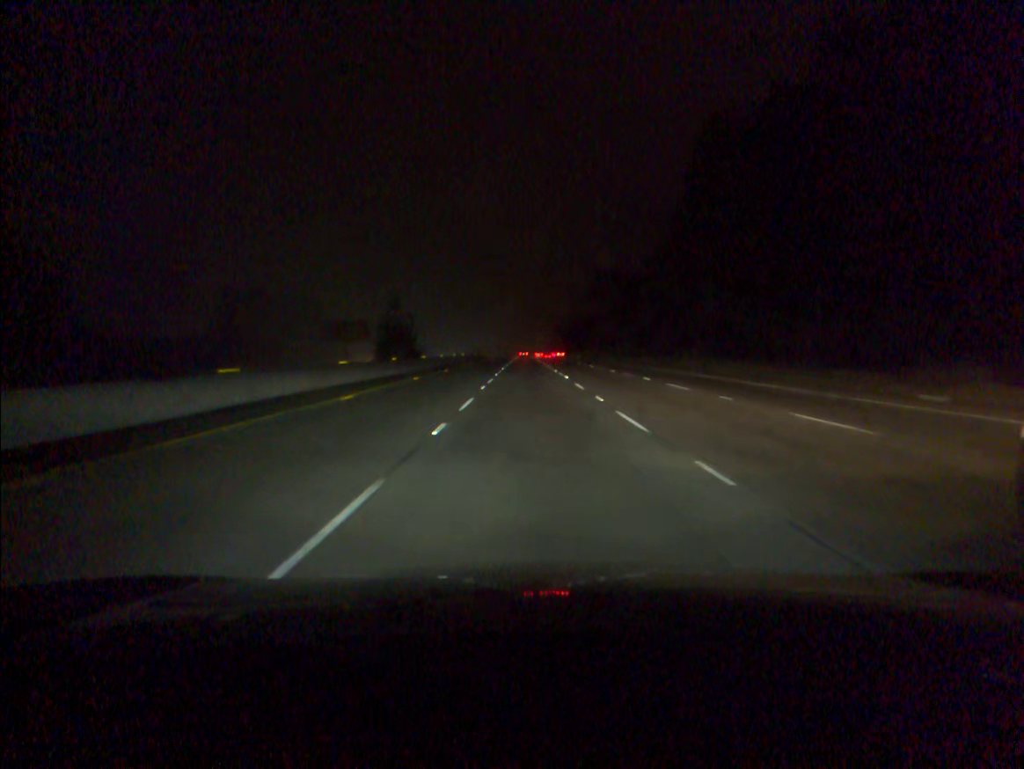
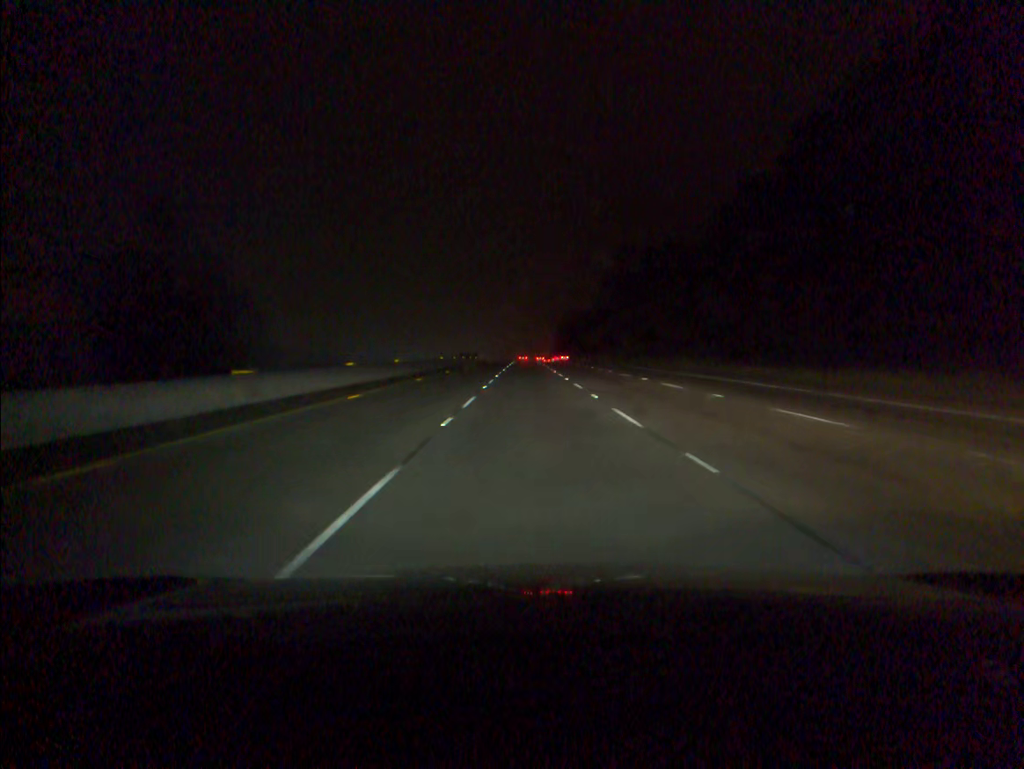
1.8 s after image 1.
(0.0, +57.3) m; 0°
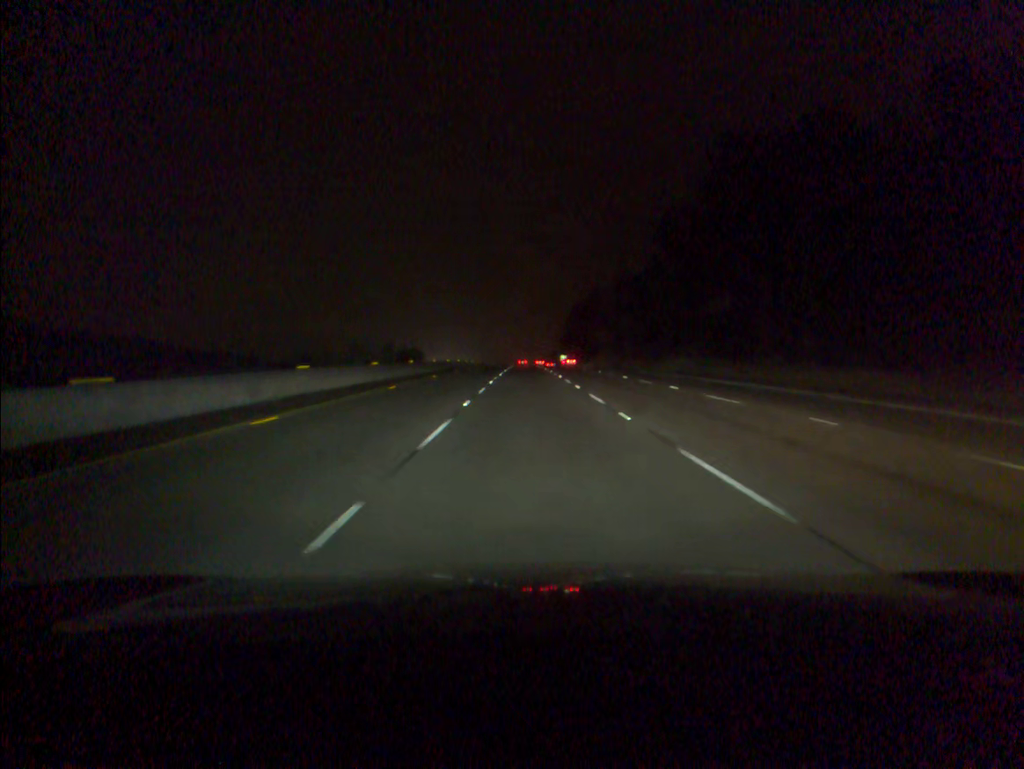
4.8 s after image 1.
(0.0, +95.7) m; 0°
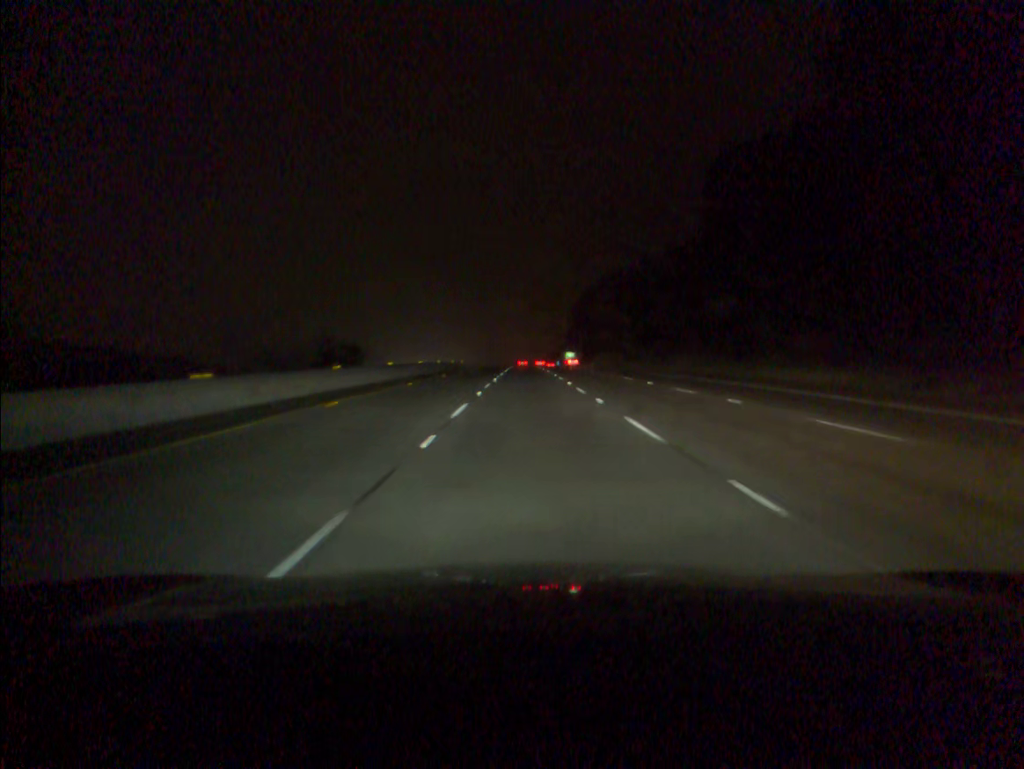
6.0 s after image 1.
(0.0, +38.4) m; 0°
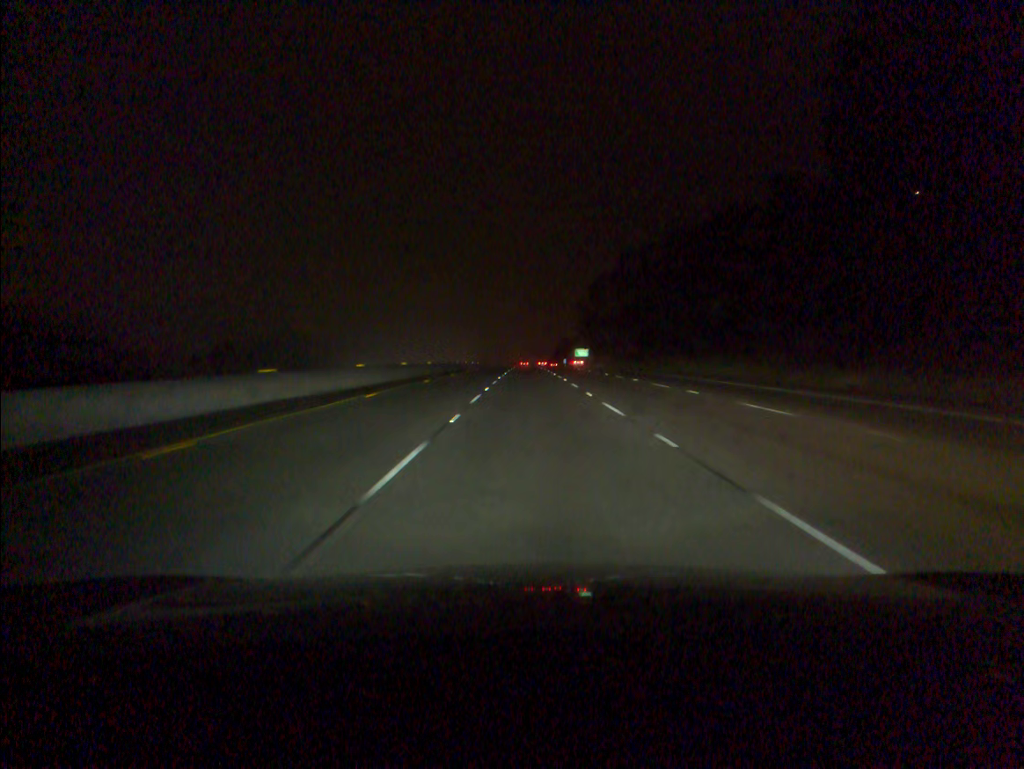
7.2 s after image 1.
(-0.1, +38.5) m; 0°
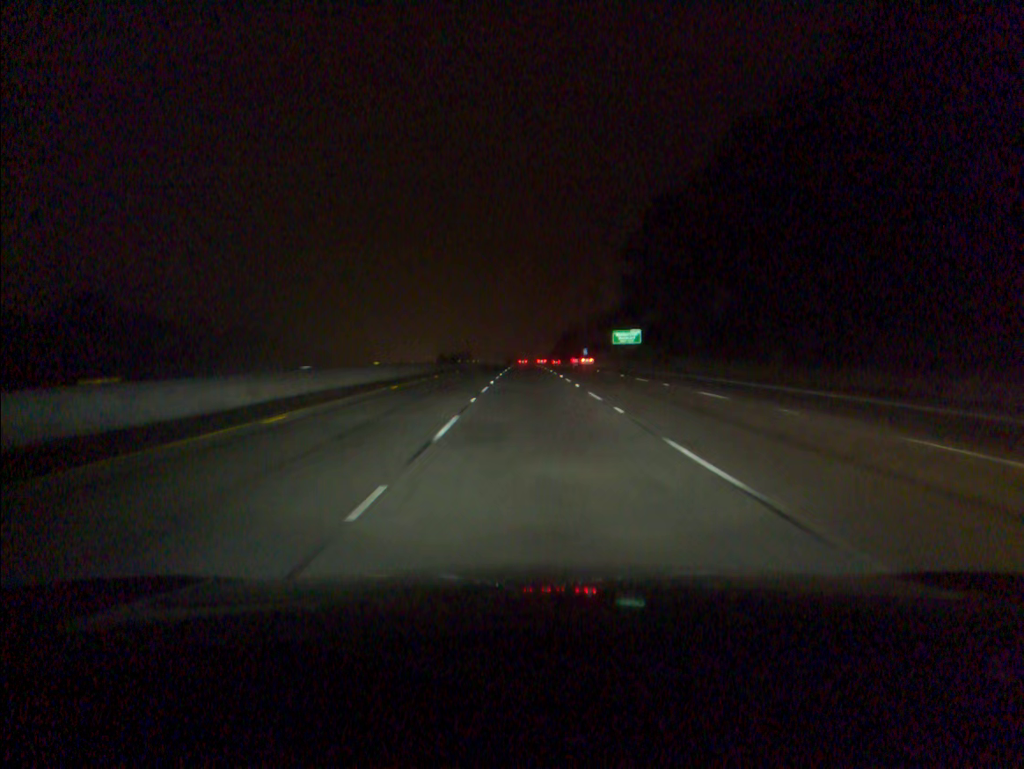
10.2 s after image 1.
(+0.1, +97.5) m; 0°
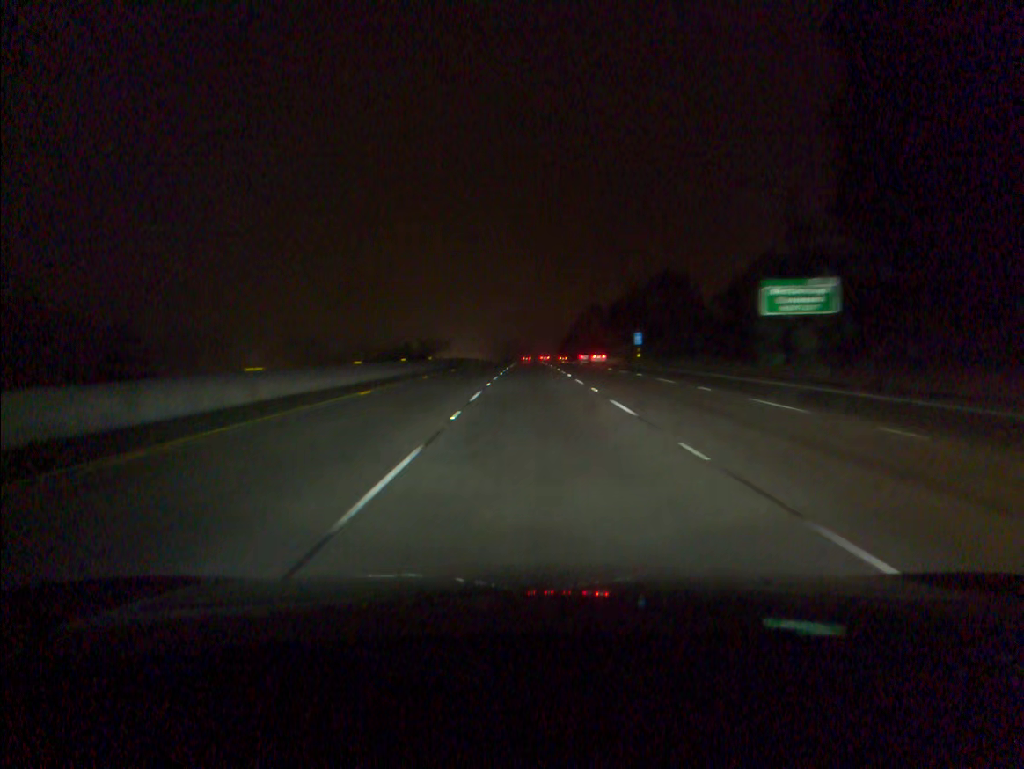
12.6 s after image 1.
(0.0, +79.2) m; 0°
